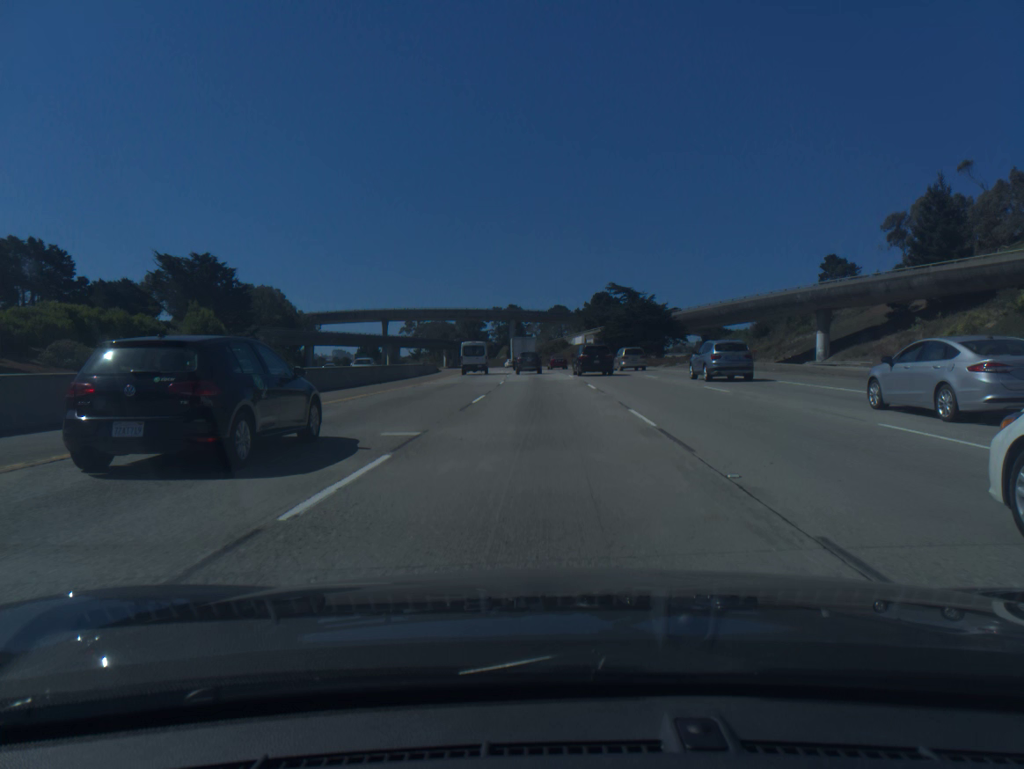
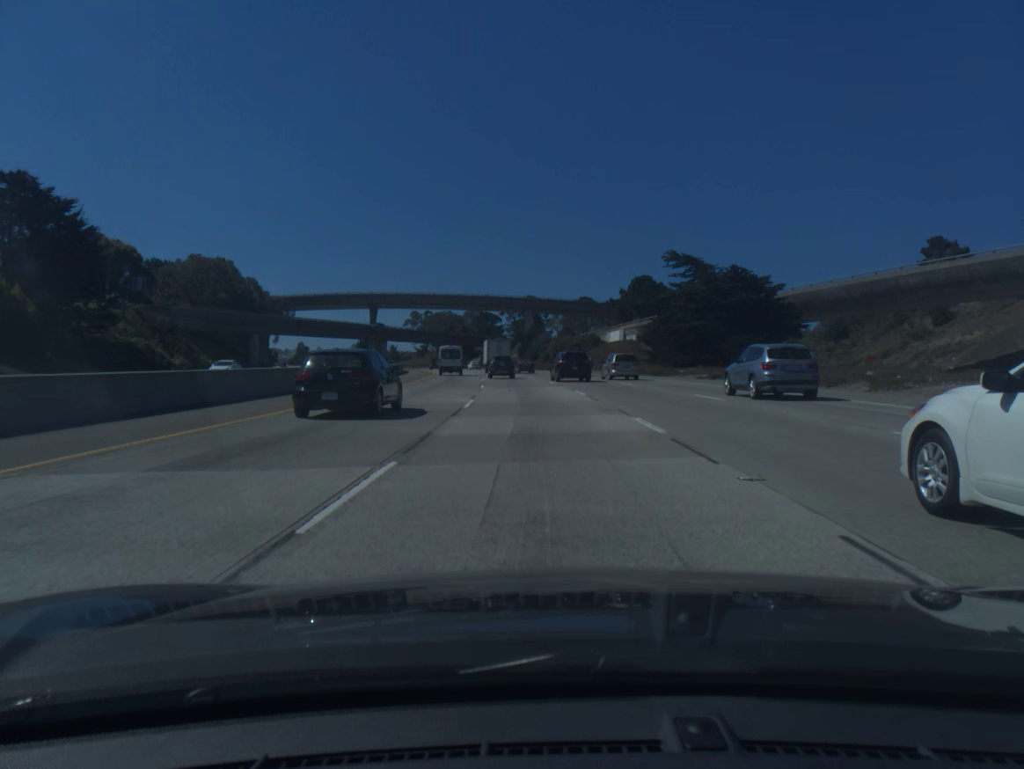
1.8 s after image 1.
(-0.5, +44.2) m; -2°
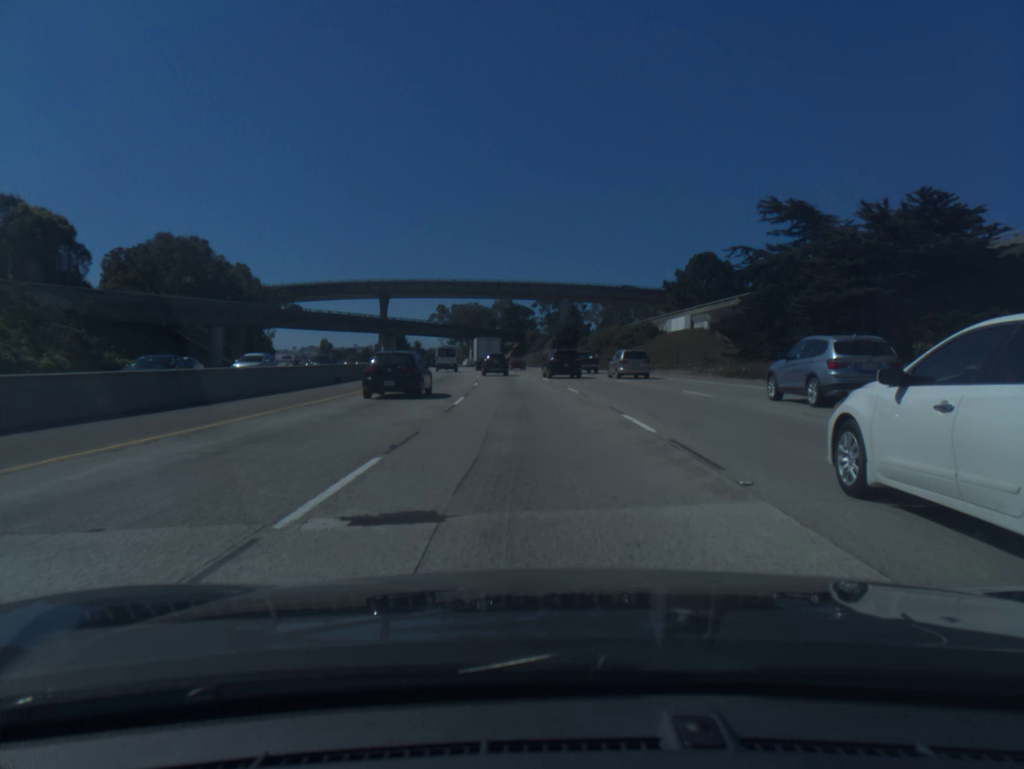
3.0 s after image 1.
(-0.5, +29.3) m; -2°
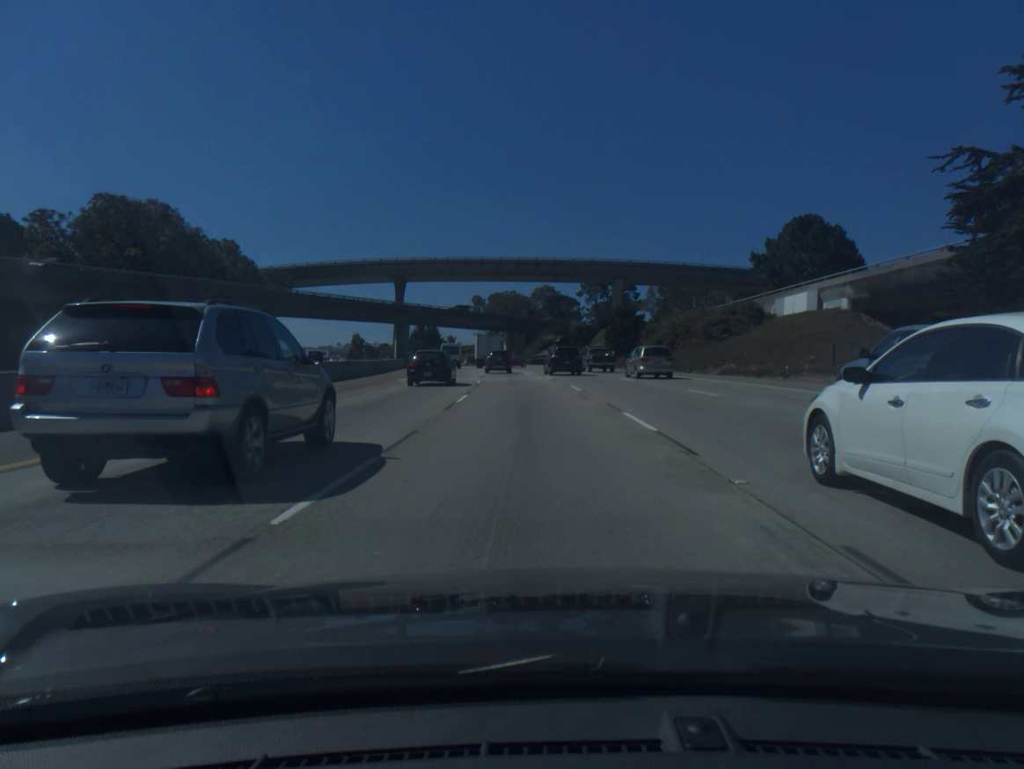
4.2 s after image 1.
(-0.8, +29.2) m; -3°
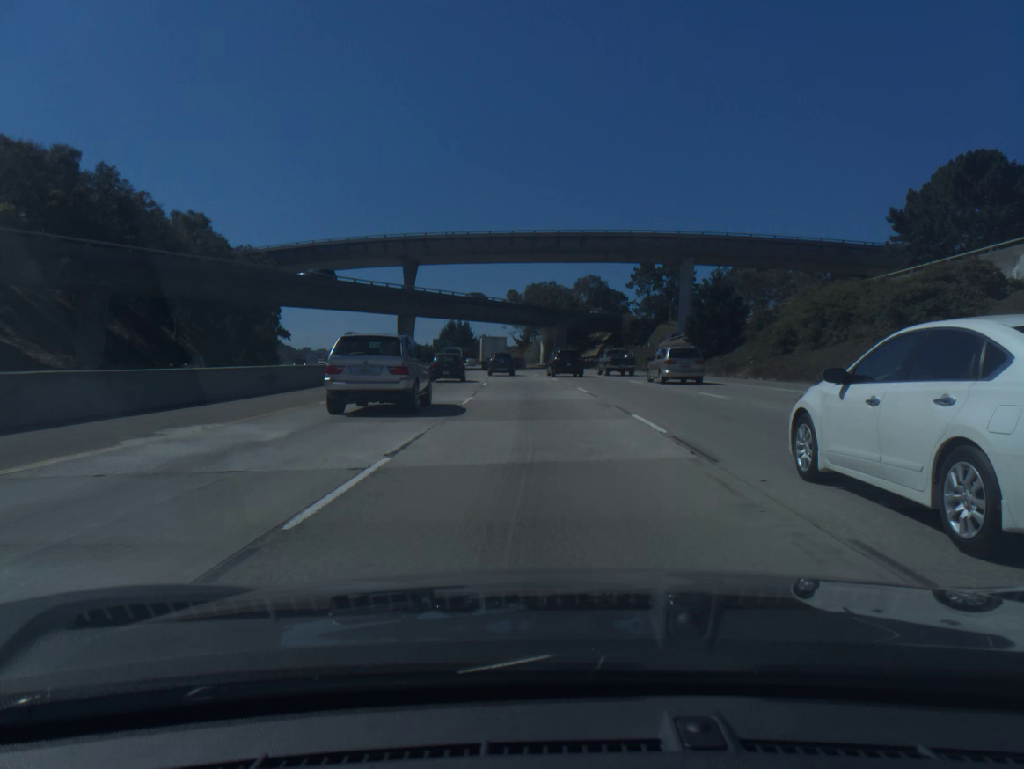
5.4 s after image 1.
(-0.8, +29.3) m; -3°
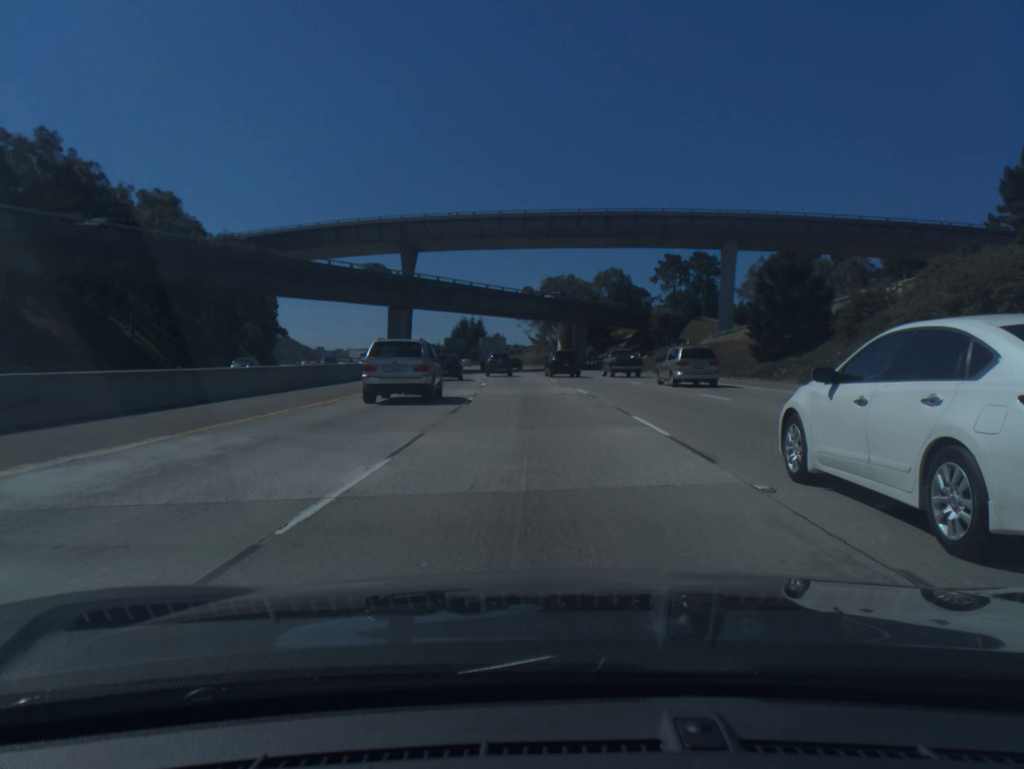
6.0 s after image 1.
(-0.1, +14.7) m; -1°
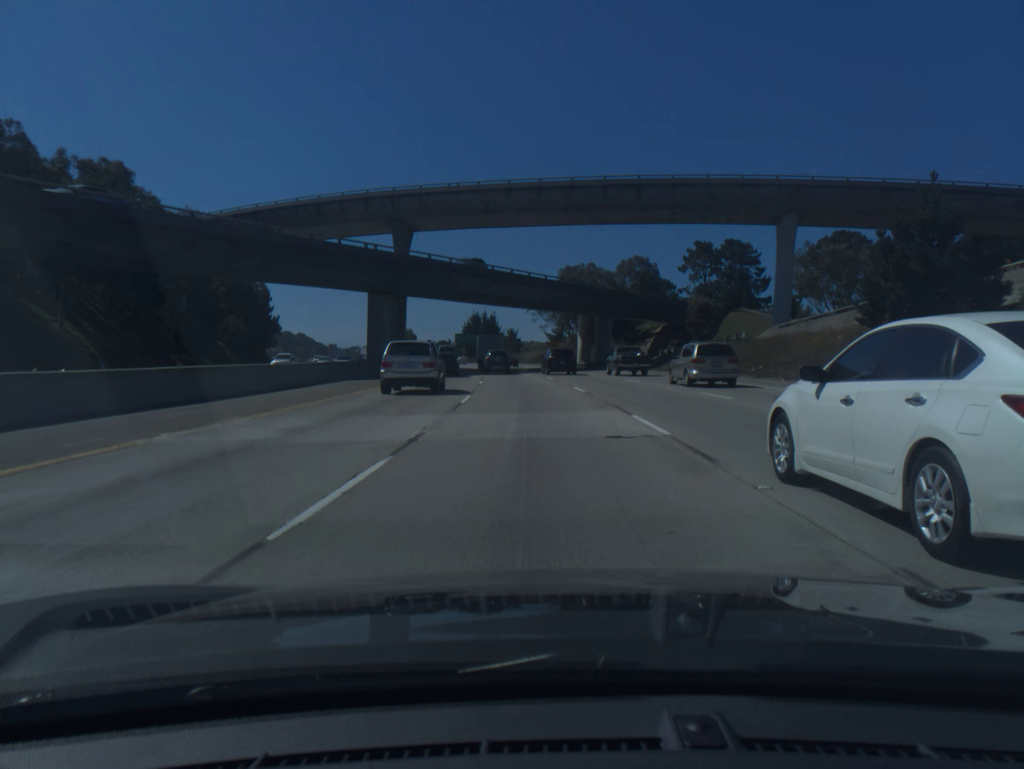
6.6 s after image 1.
(-0.1, +14.8) m; -1°
